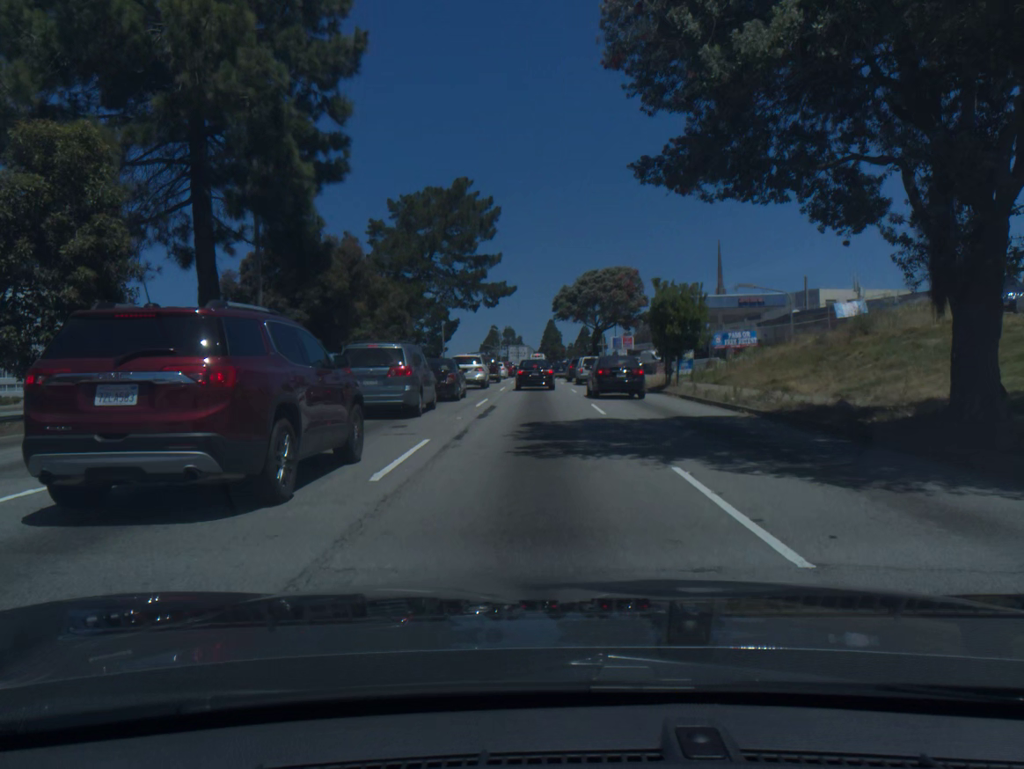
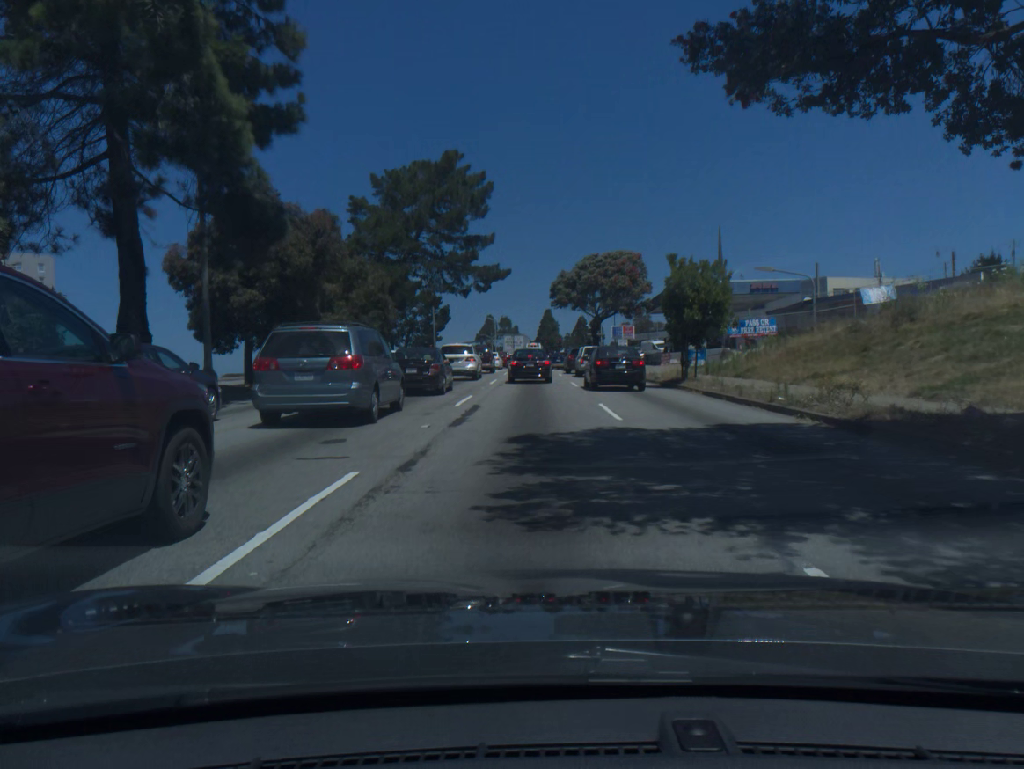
(0.0, +4.7) m; 0°
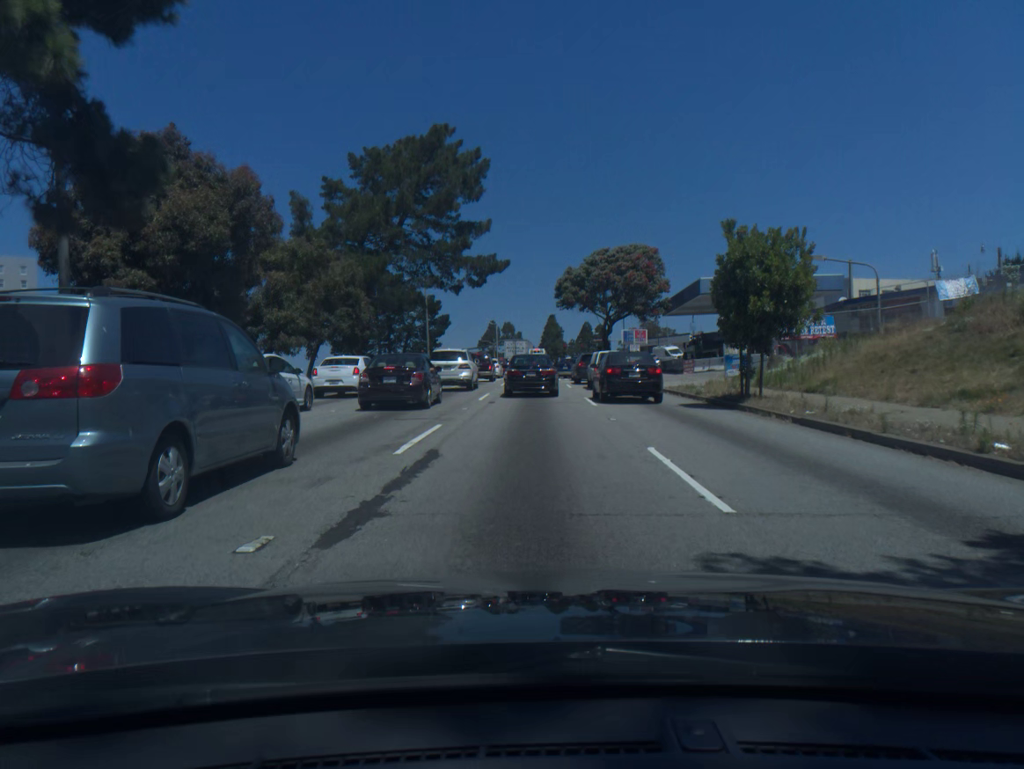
(0.0, +7.9) m; 0°
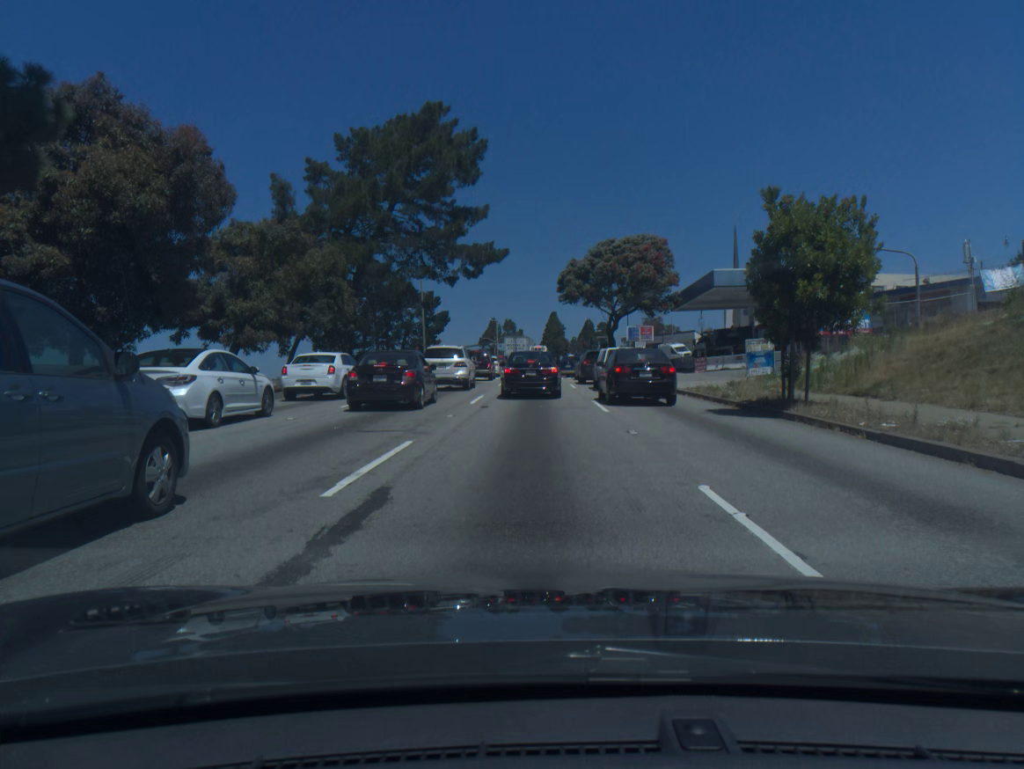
(0.0, +3.4) m; 0°
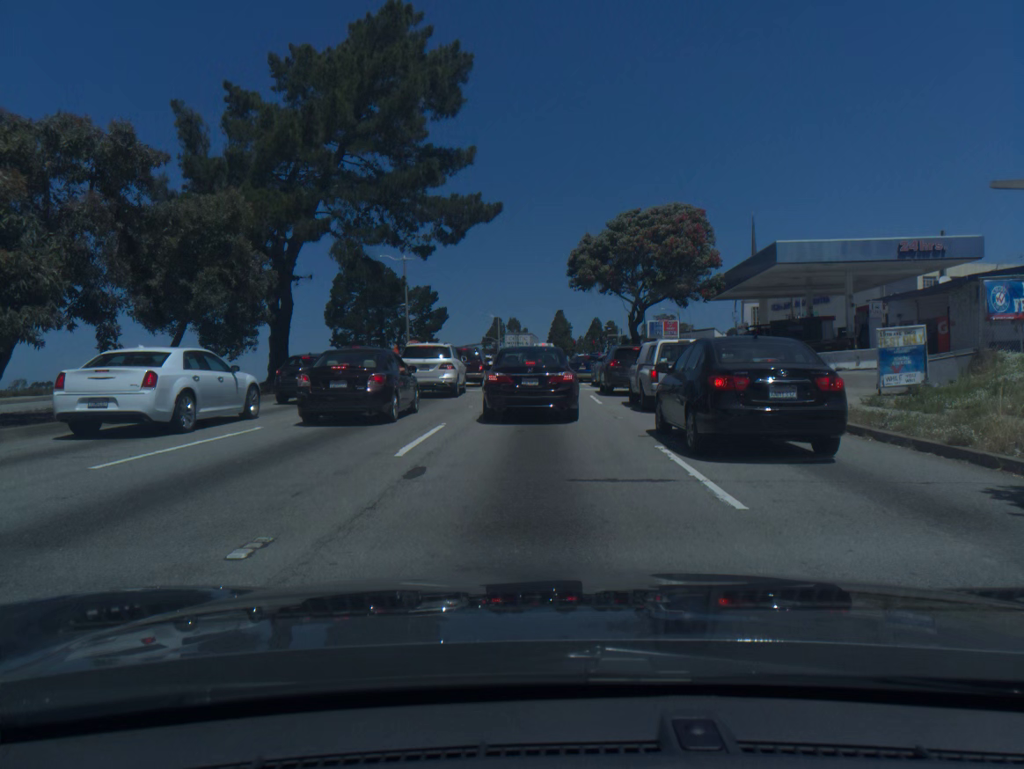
(0.0, +11.6) m; -1°
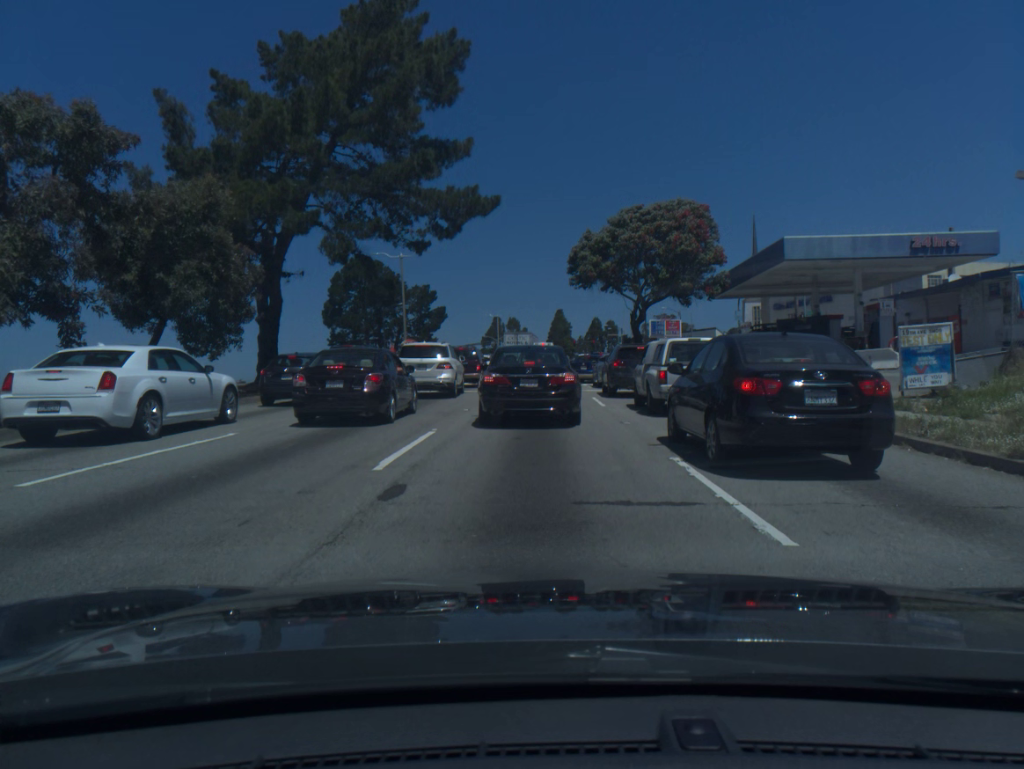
(0.0, +1.2) m; 0°
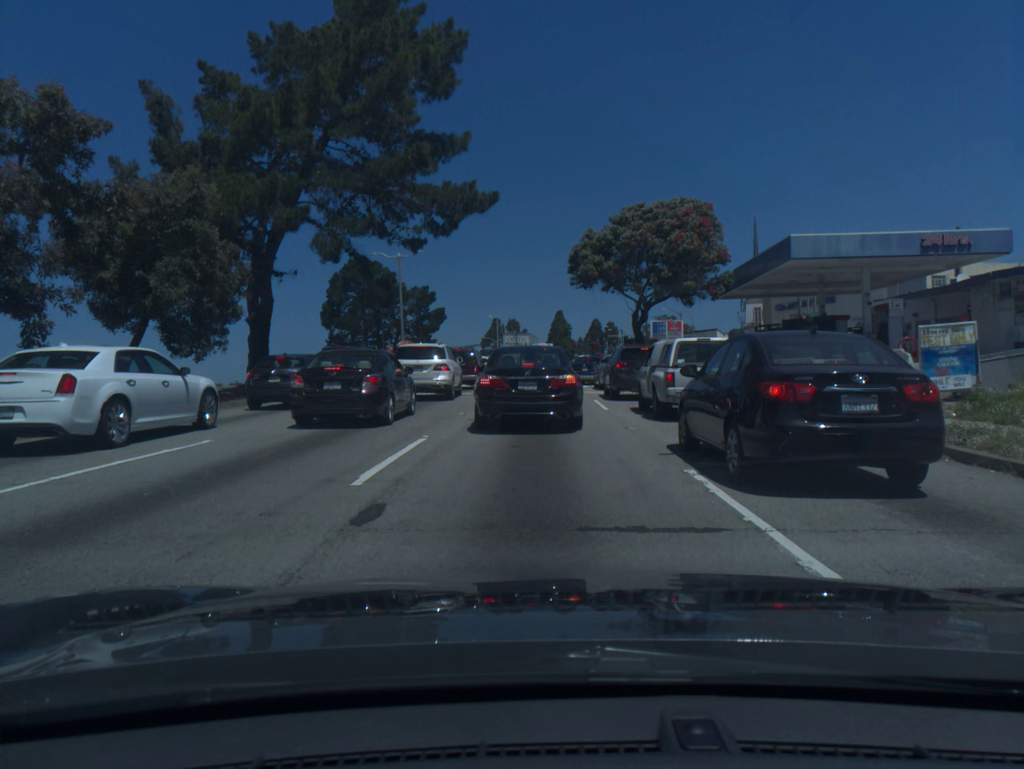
(0.0, +1.0) m; 0°
